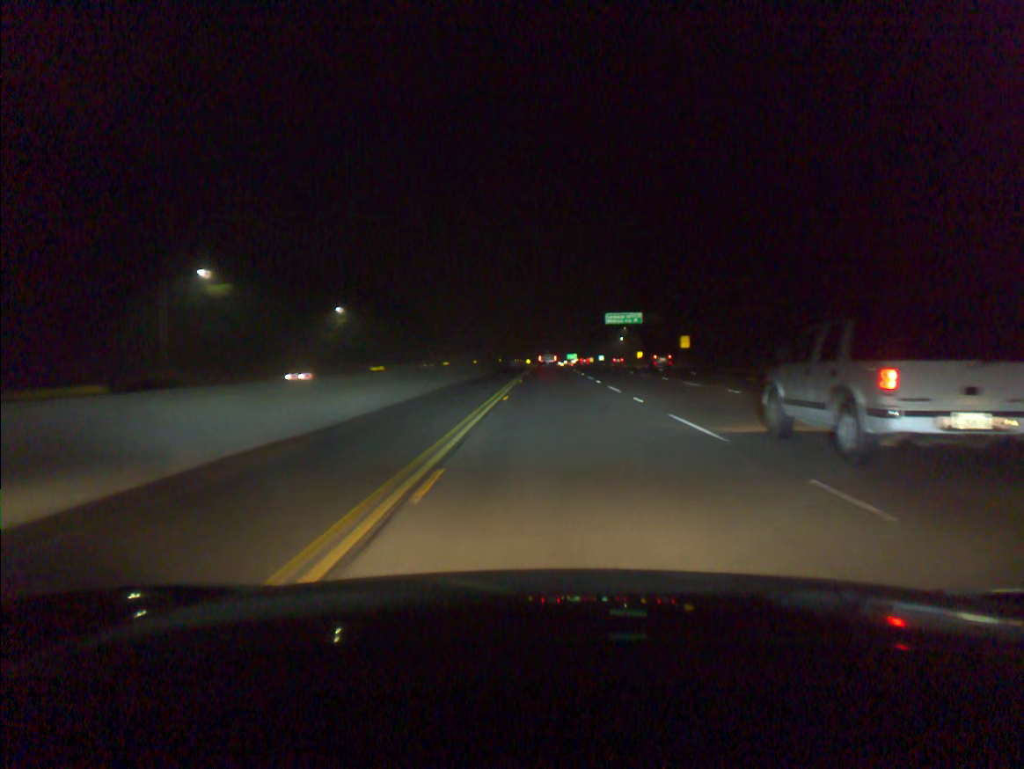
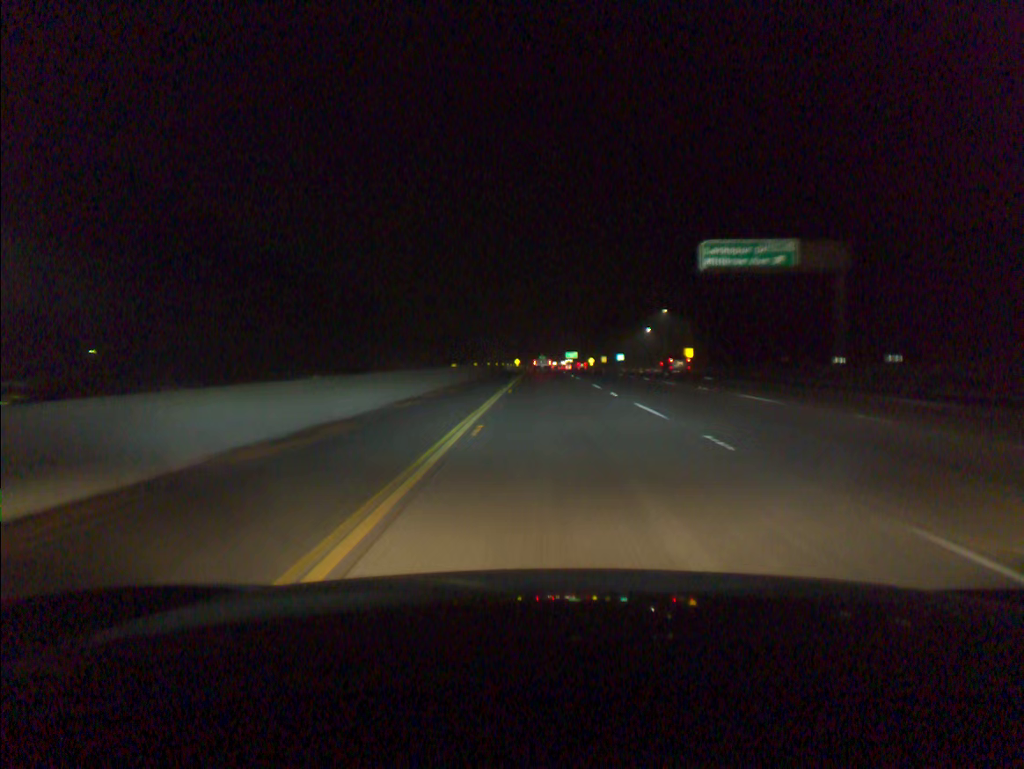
(+0.3, +83.0) m; 0°
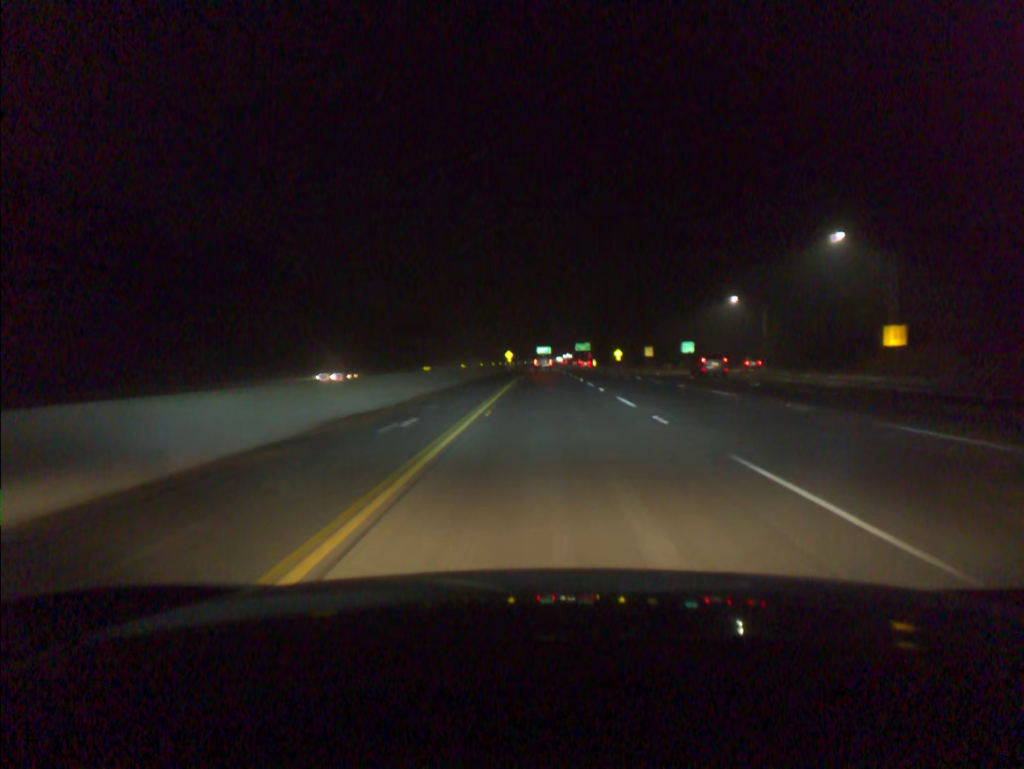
(-0.1, +83.5) m; 0°
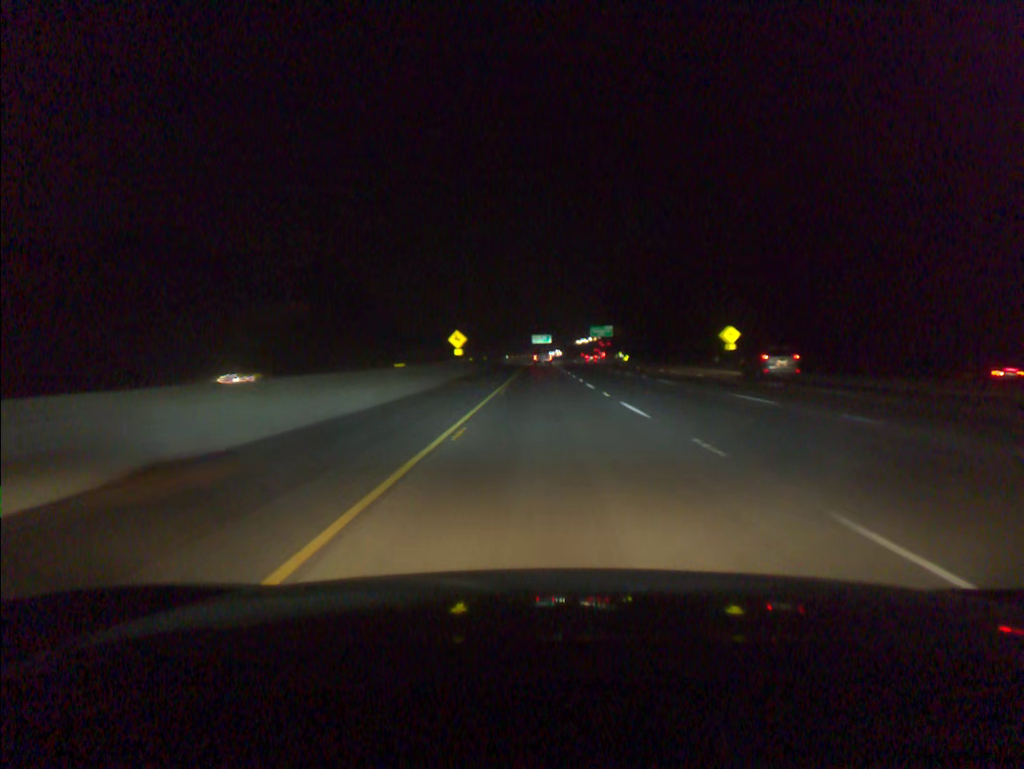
(+0.2, +106.7) m; 0°
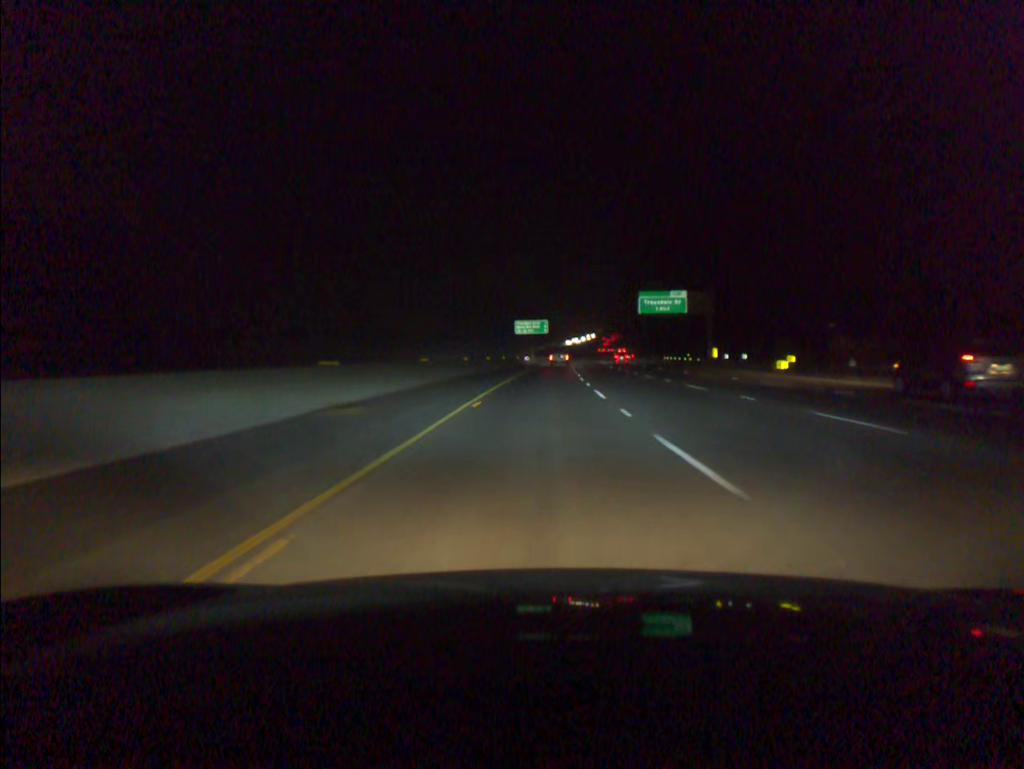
(+0.2, +109.9) m; +1°
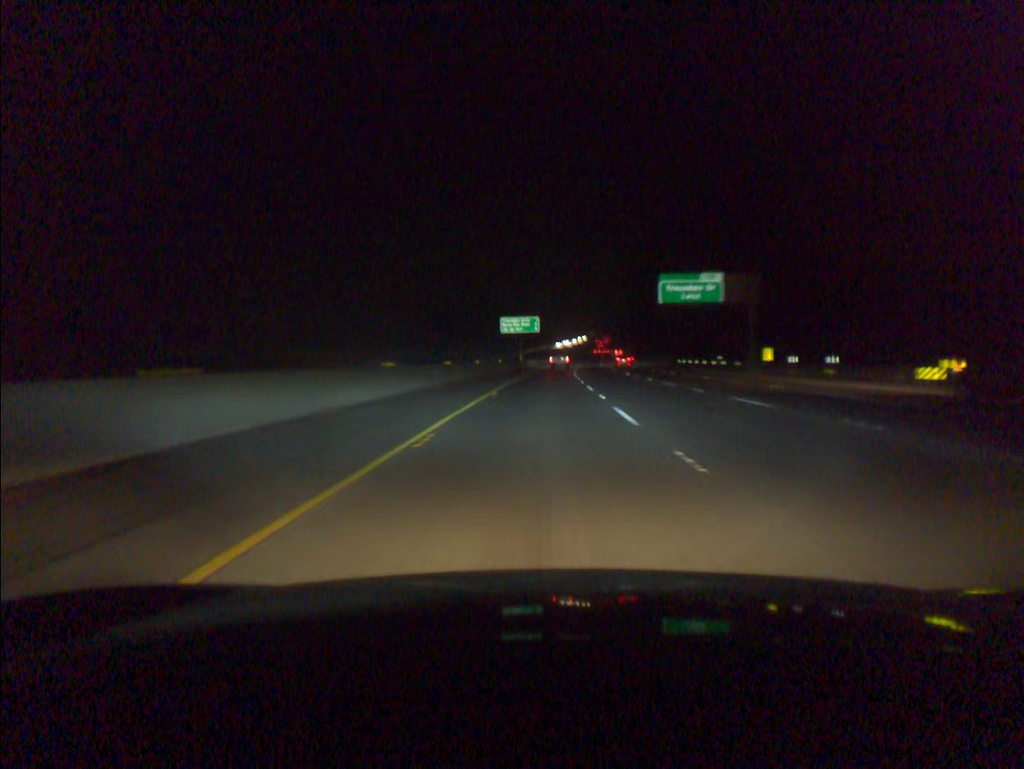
(+0.1, +22.3) m; +1°
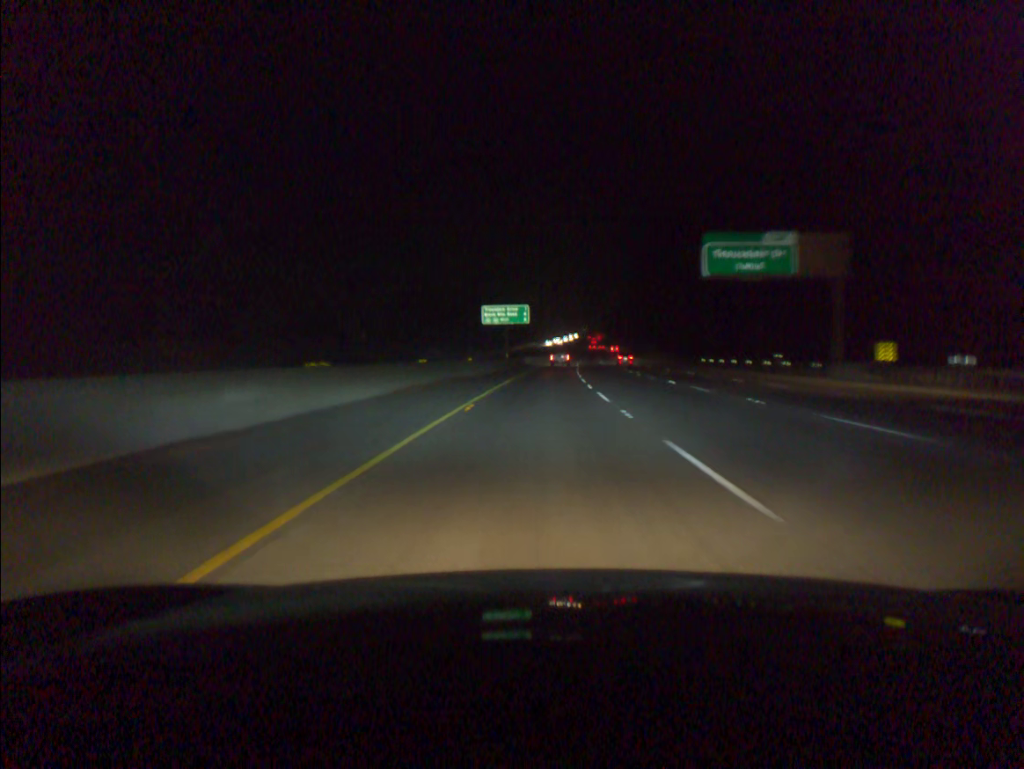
(+0.1, +22.3) m; +1°
